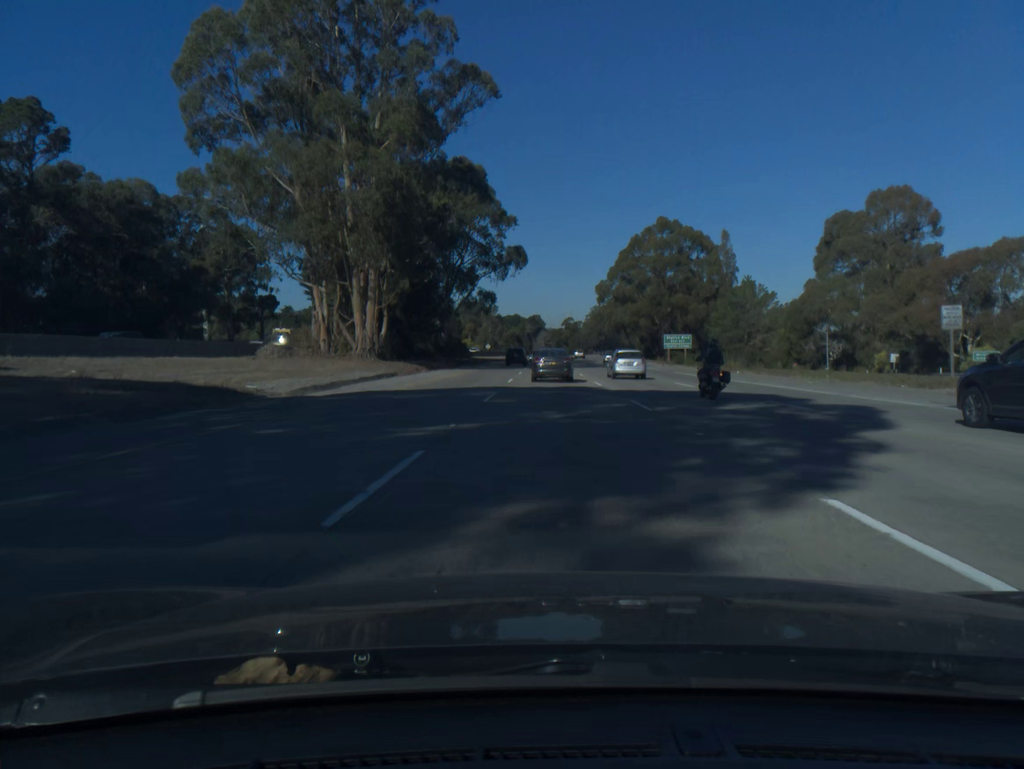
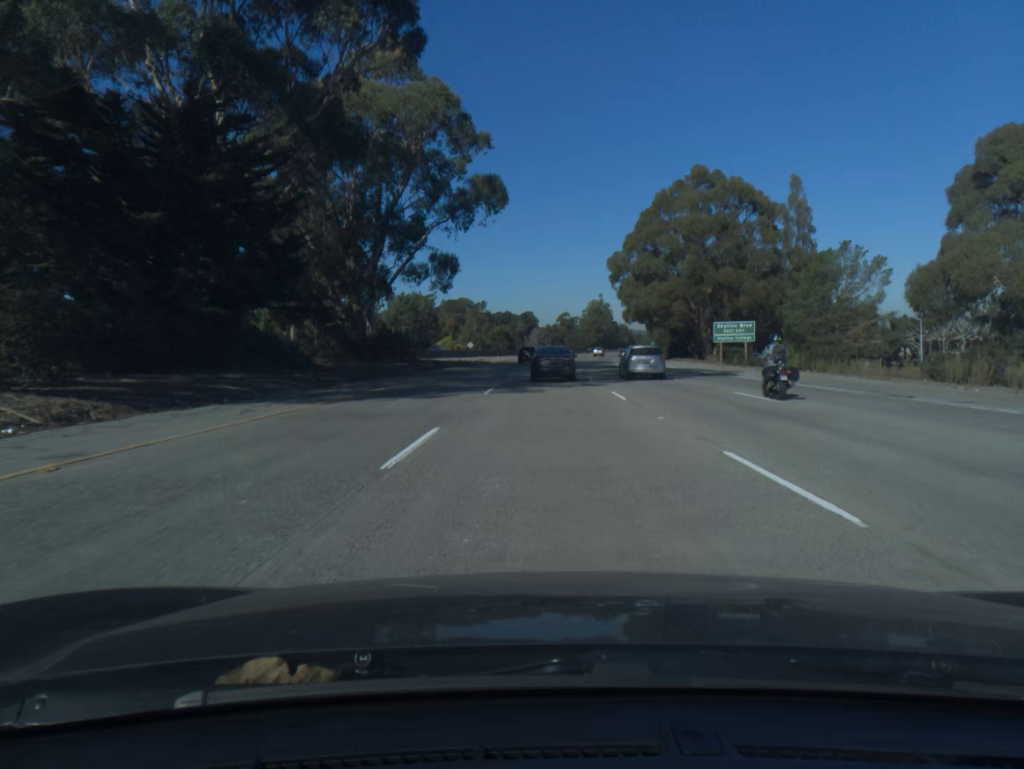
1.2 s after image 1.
(+0.1, +40.9) m; 0°
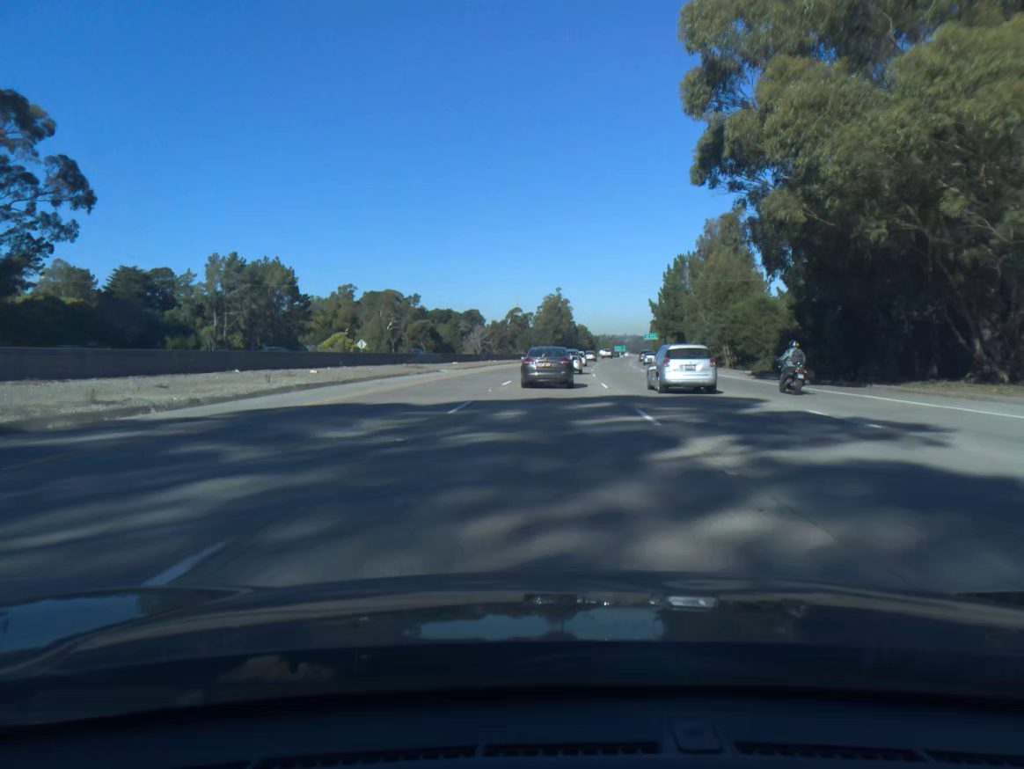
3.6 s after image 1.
(+2.0, +80.7) m; +3°
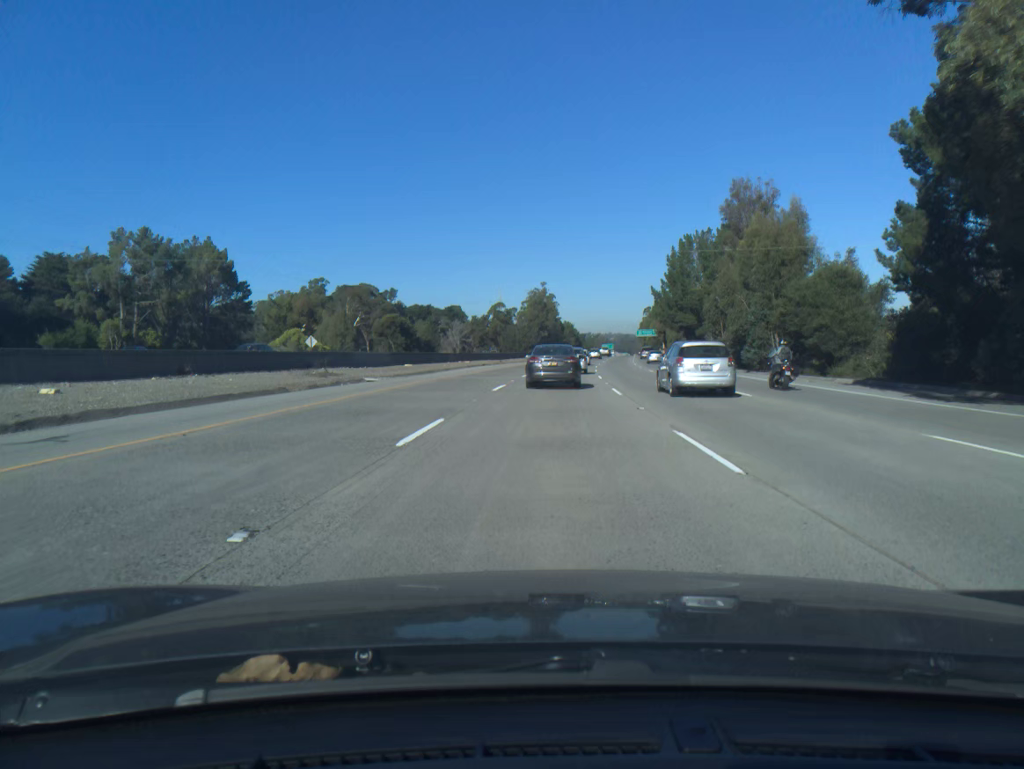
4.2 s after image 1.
(+0.2, +20.0) m; +1°
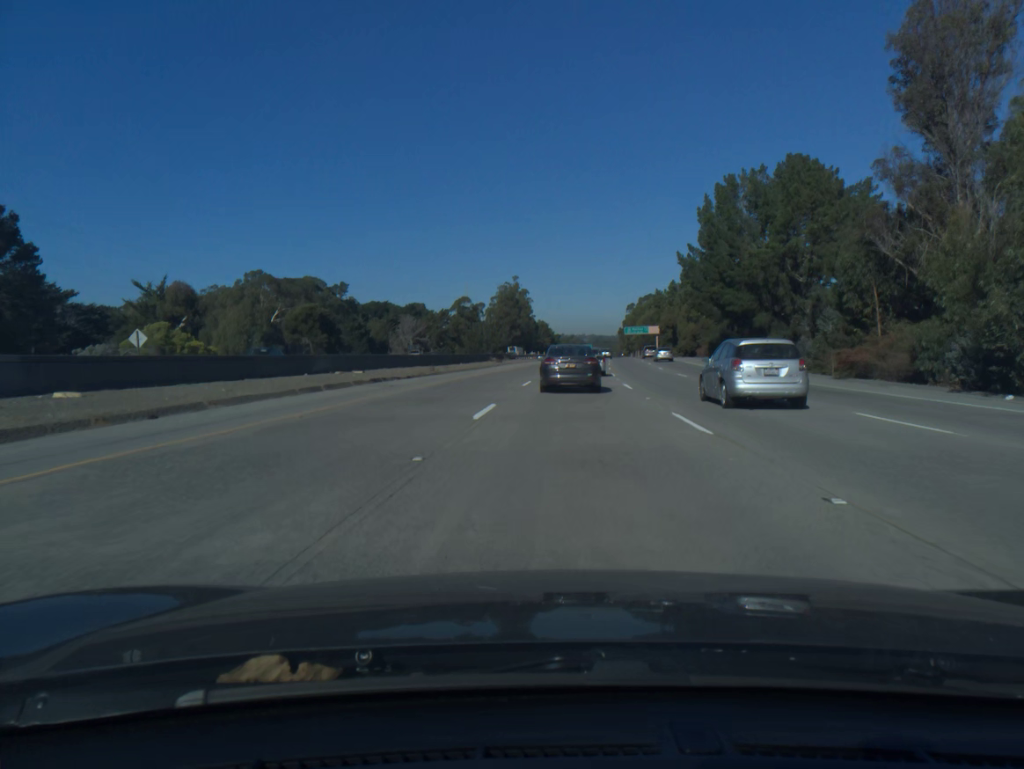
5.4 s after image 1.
(+0.7, +39.7) m; +2°
